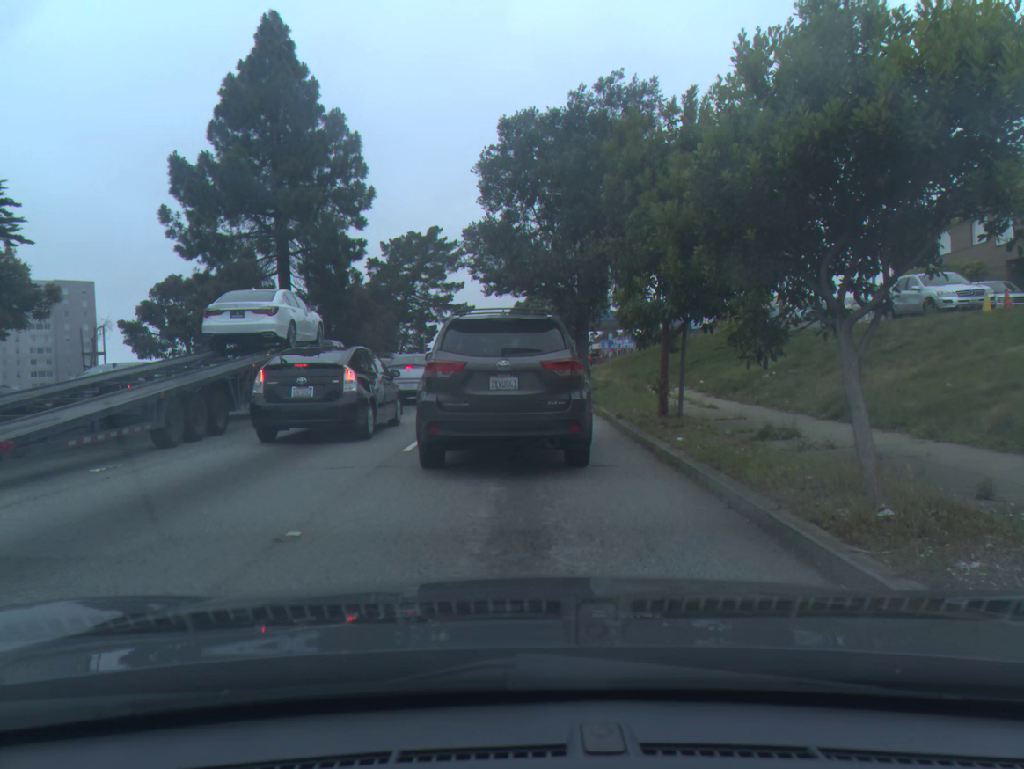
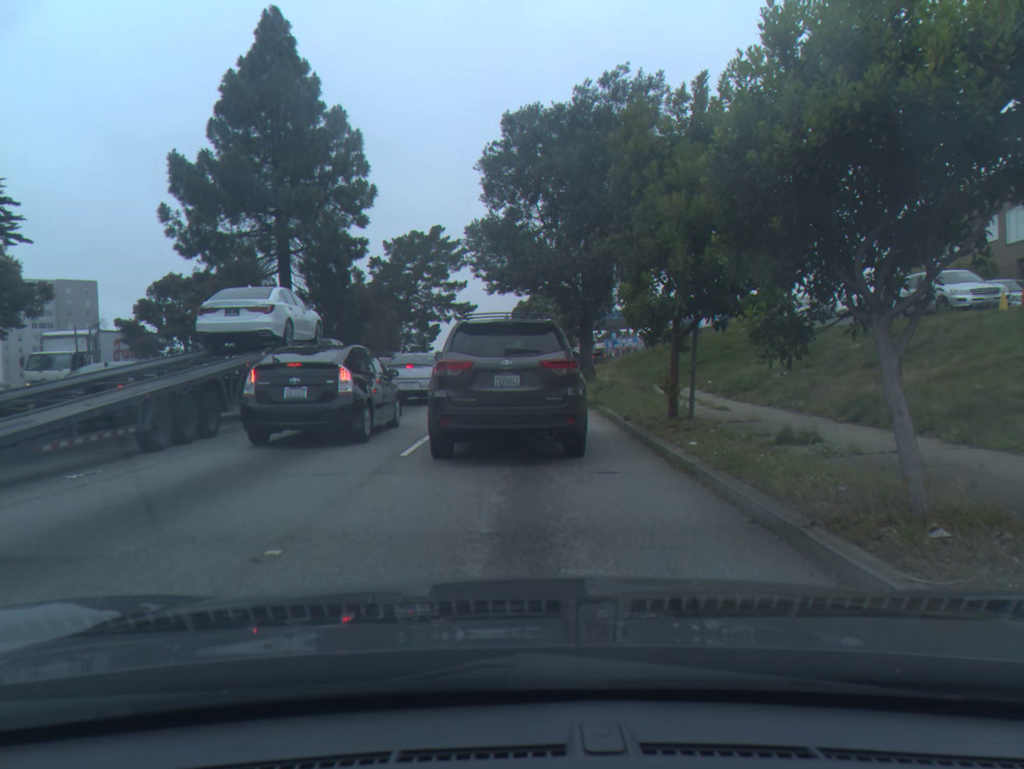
(0.0, +0.5) m; 0°
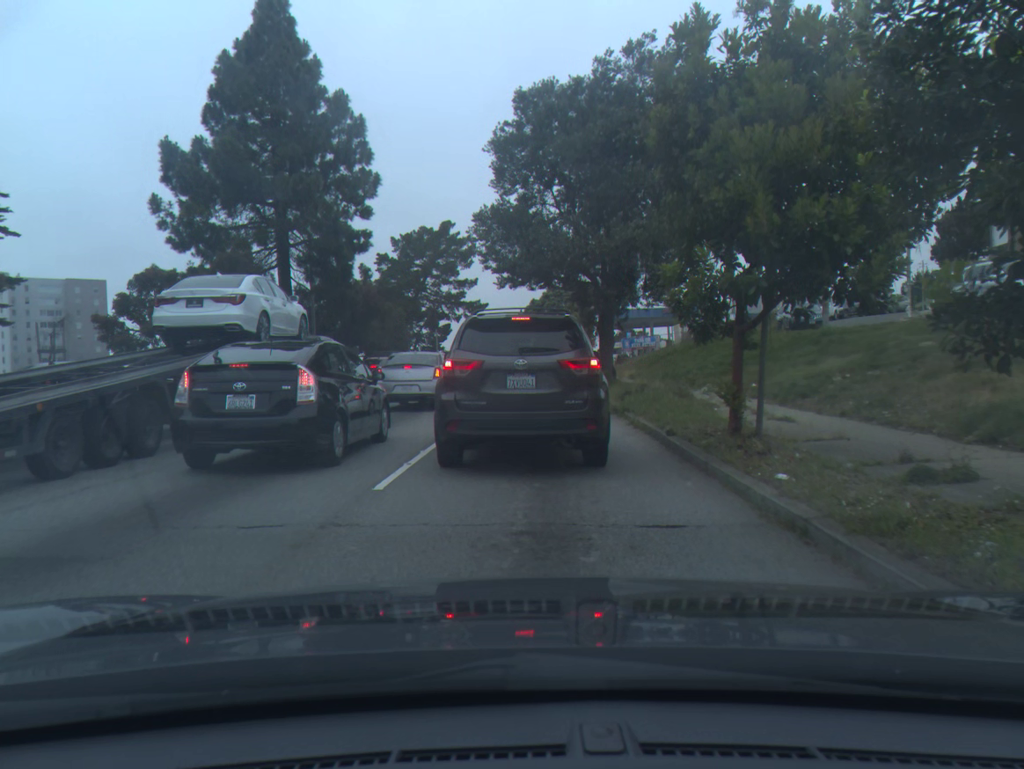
(-0.1, +2.7) m; -1°
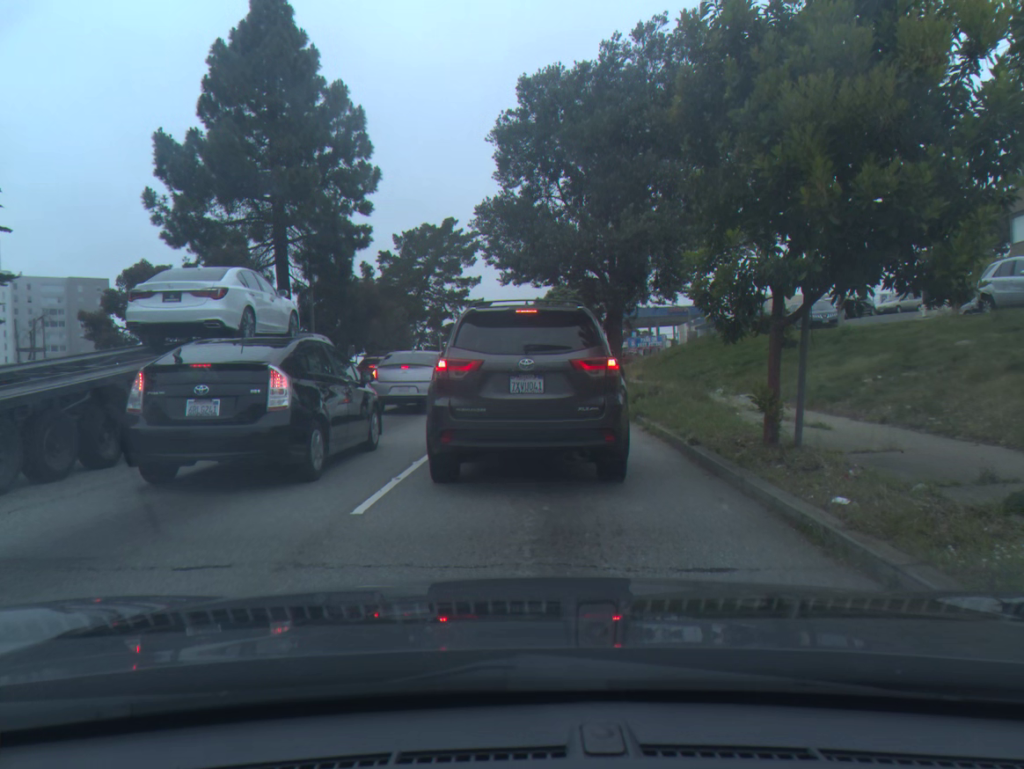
(-0.1, +1.1) m; 0°
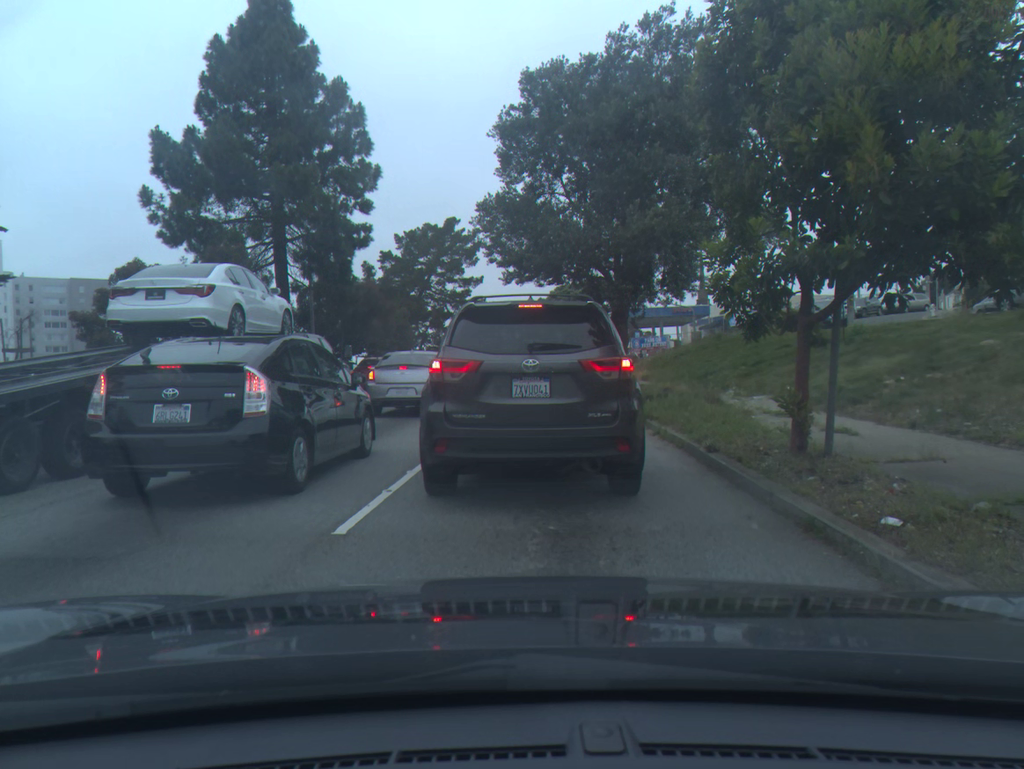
(0.0, +0.7) m; 0°
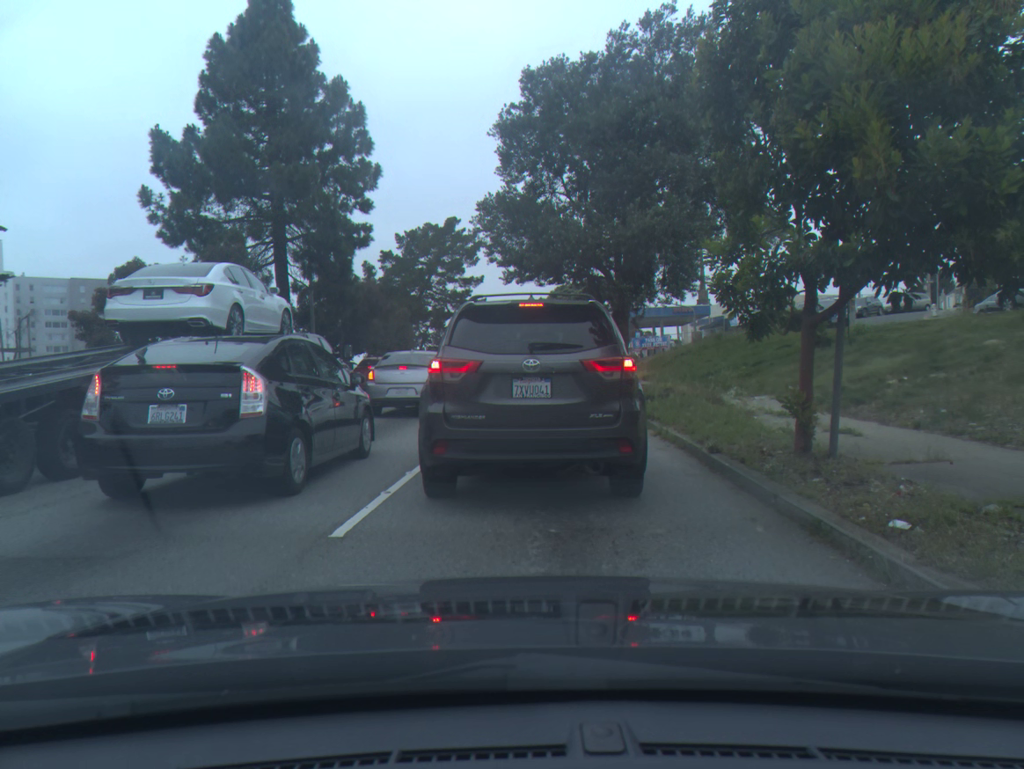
(0.0, +0.1) m; 0°
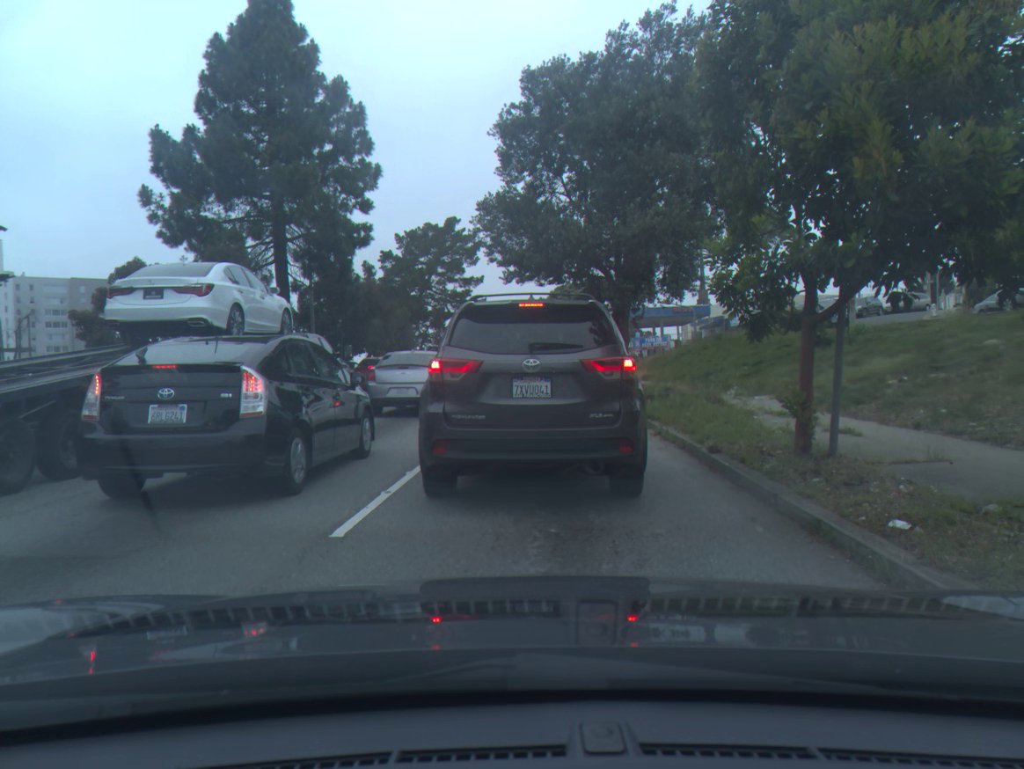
(0.0, 0.0) m; 0°
